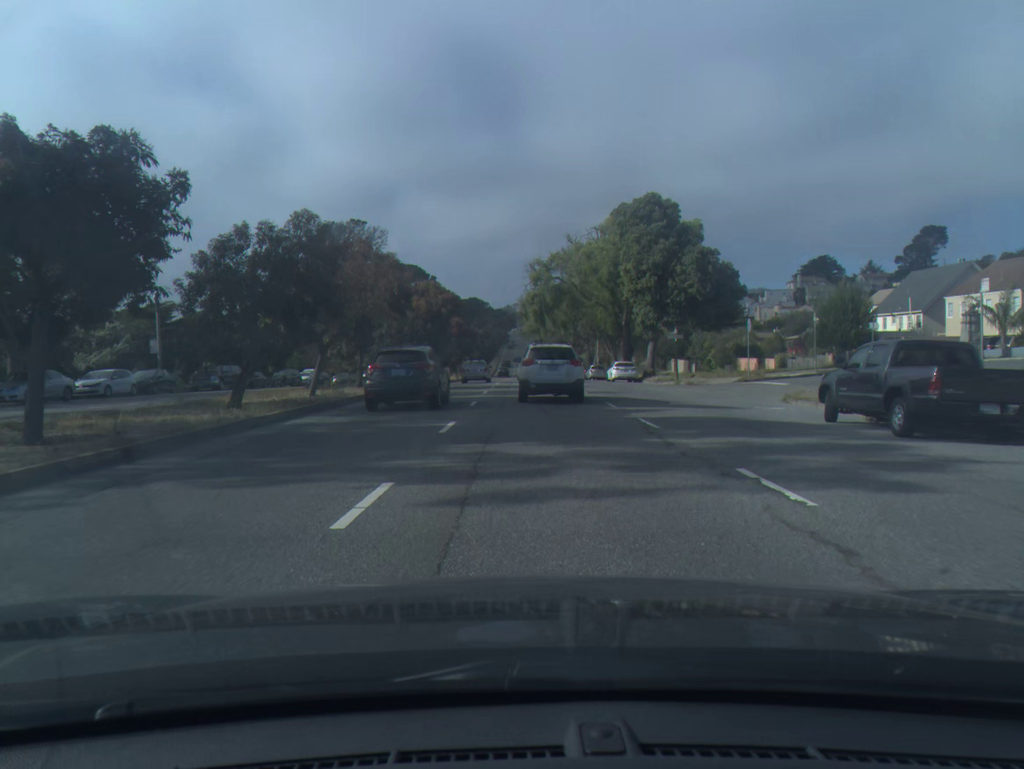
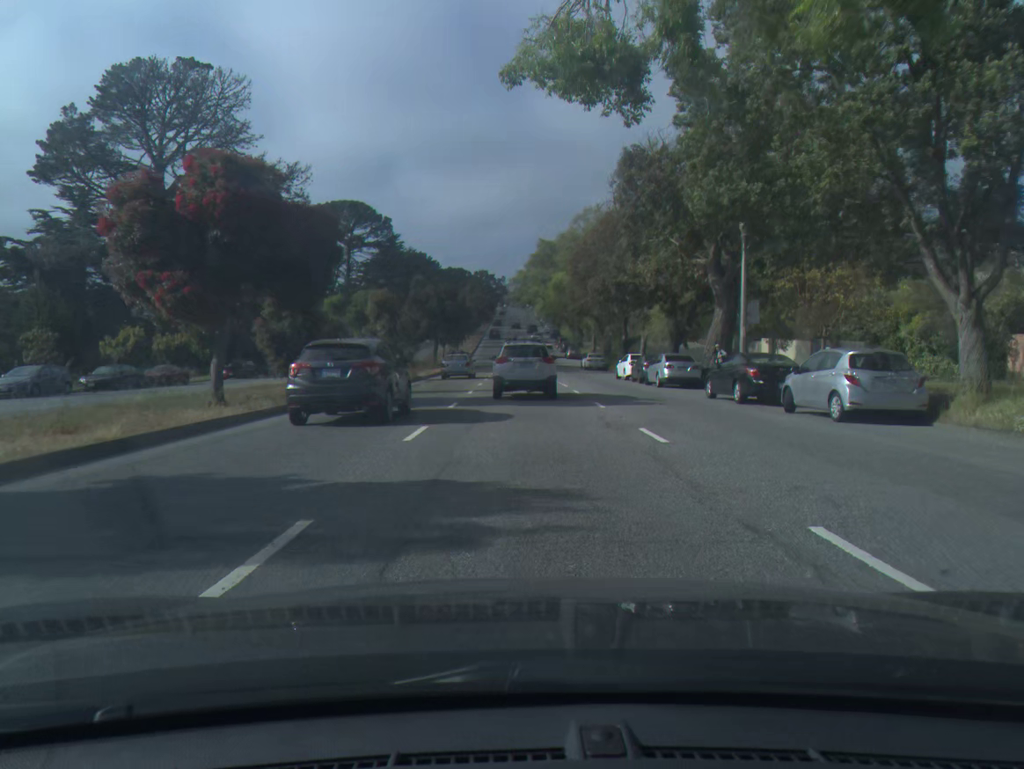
(+0.3, +59.8) m; 0°
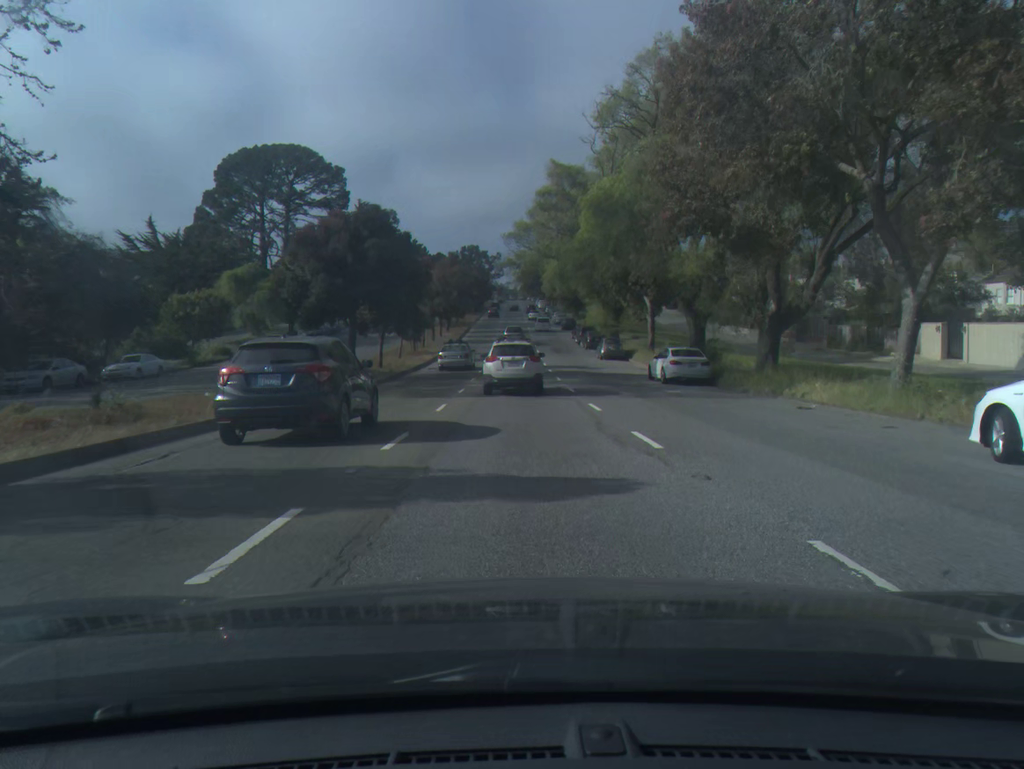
(0.0, +36.6) m; 0°
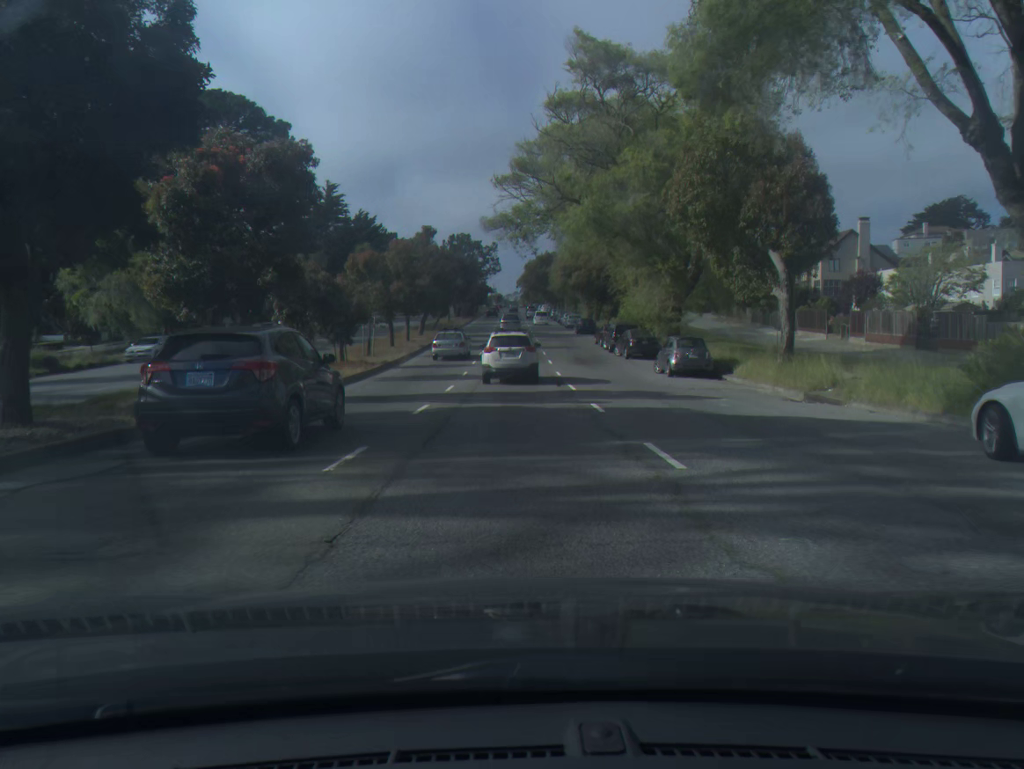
(0.0, +24.6) m; 0°
